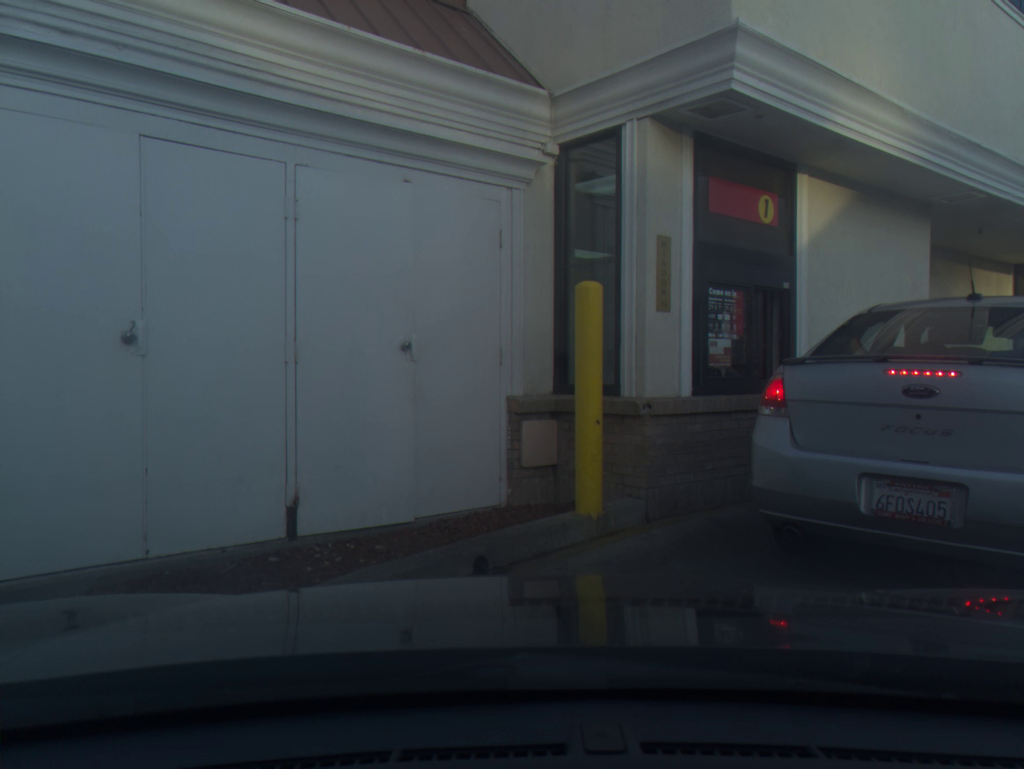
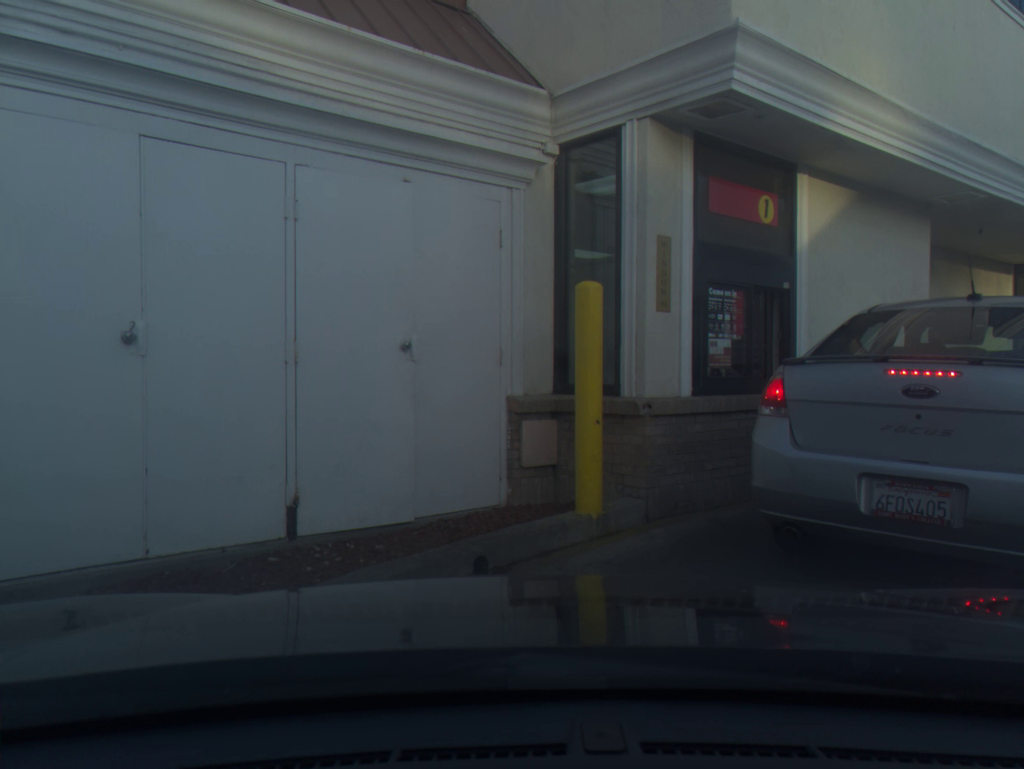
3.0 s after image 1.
(0.0, -0.1) m; -1°
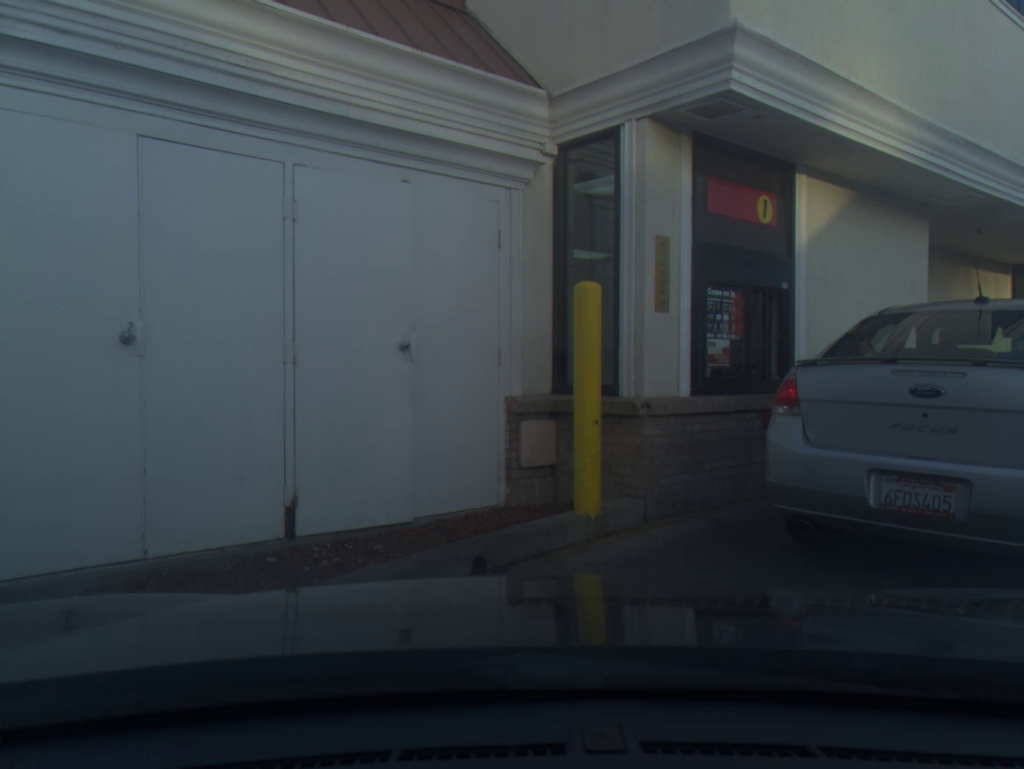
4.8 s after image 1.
(0.0, 0.0) m; -1°
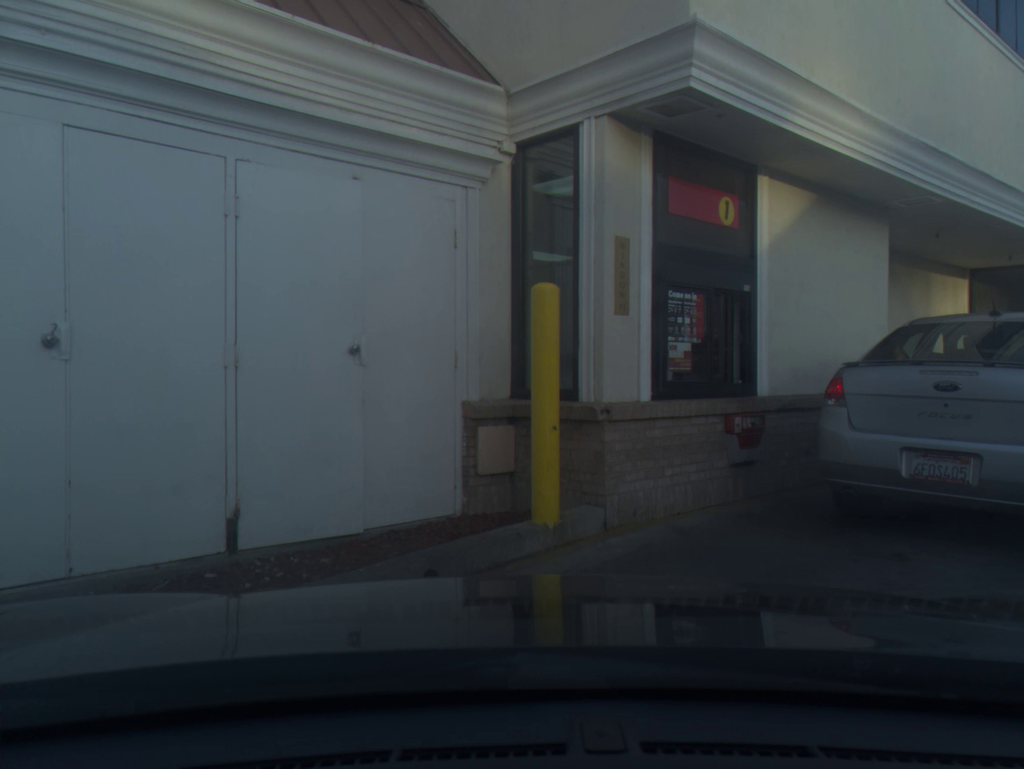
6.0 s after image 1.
(0.0, +0.1) m; +1°
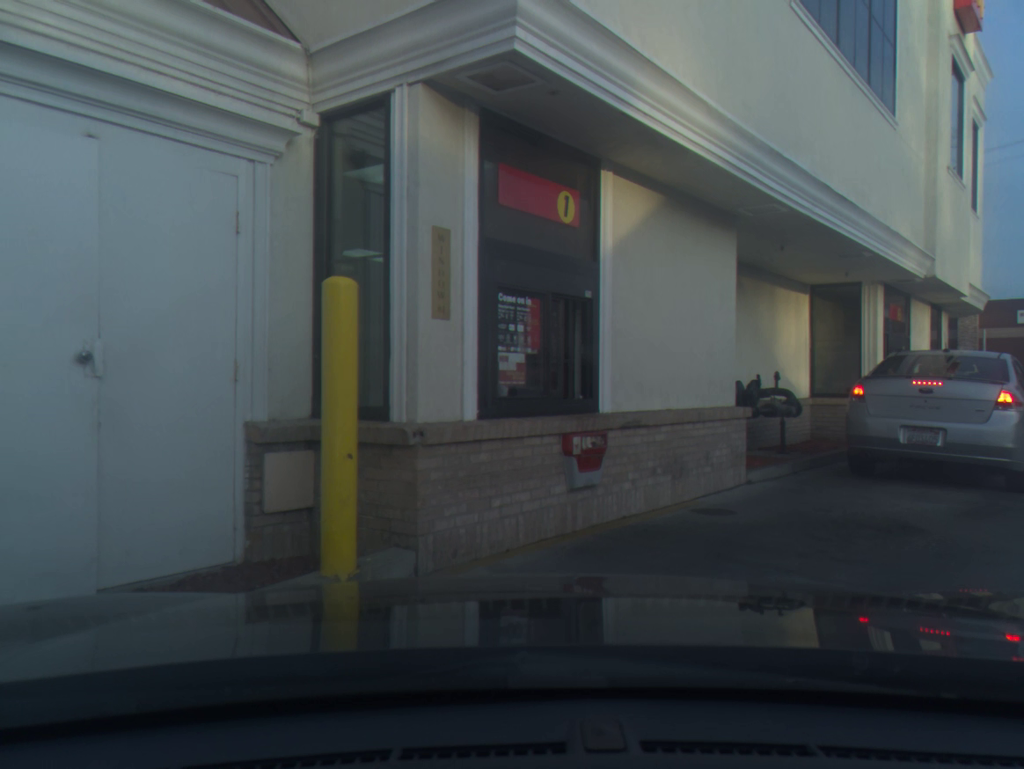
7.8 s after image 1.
(+0.2, +0.6) m; +7°
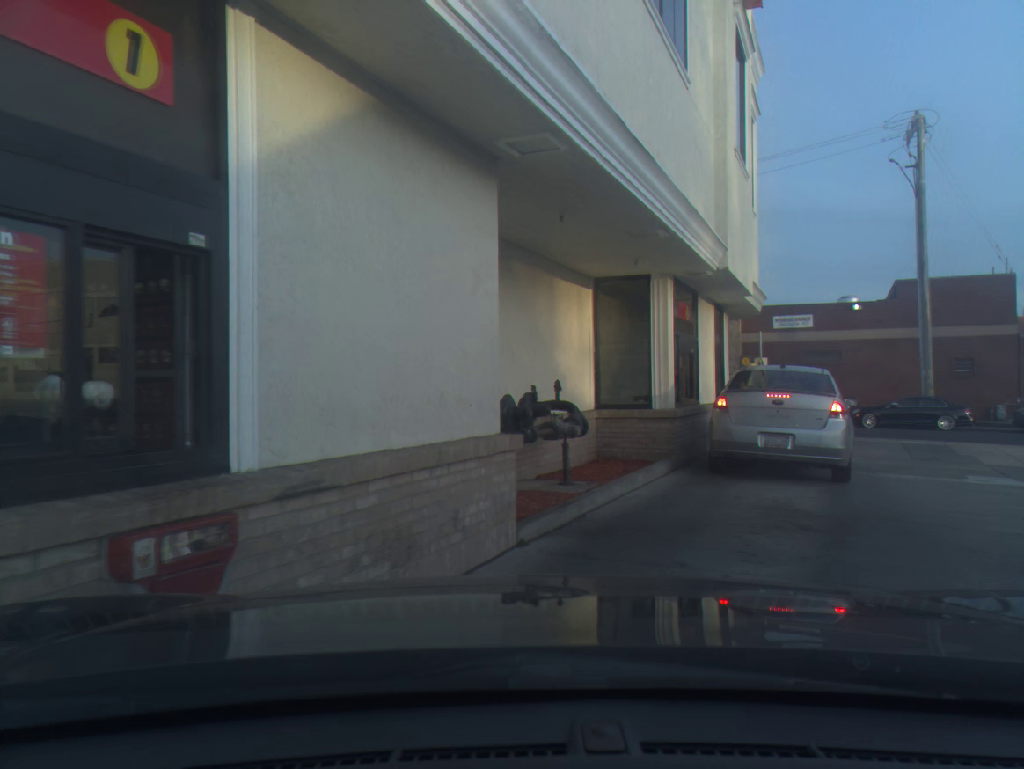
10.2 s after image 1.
(+0.4, +2.4) m; +12°
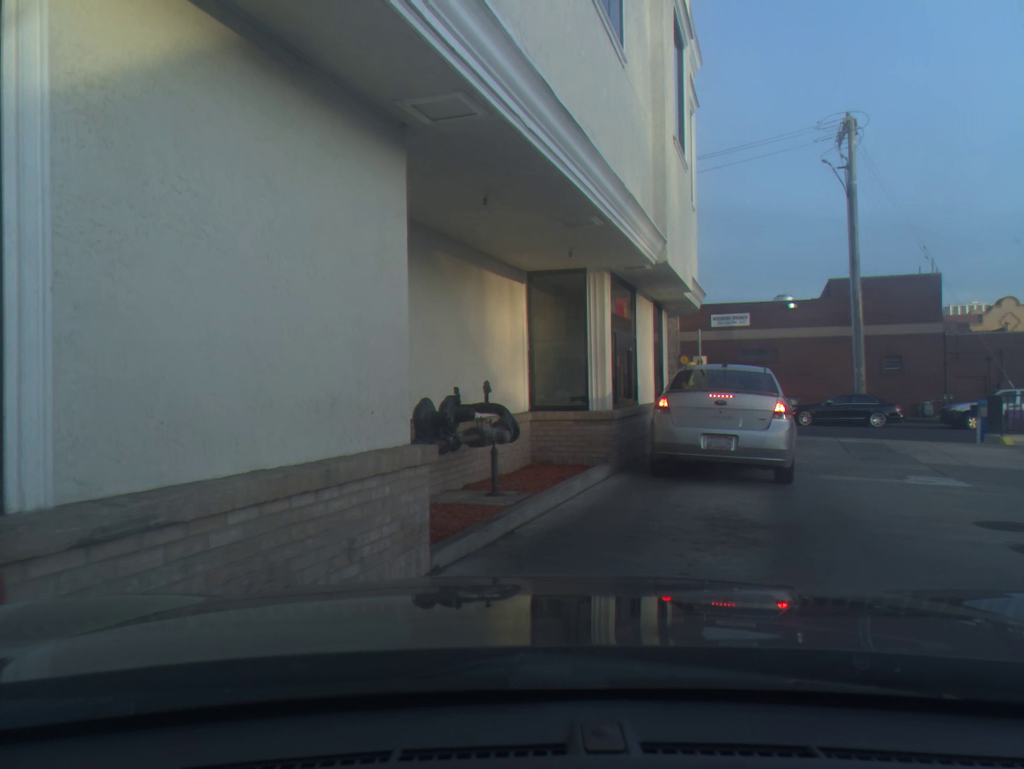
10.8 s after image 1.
(+0.1, +0.7) m; +4°
